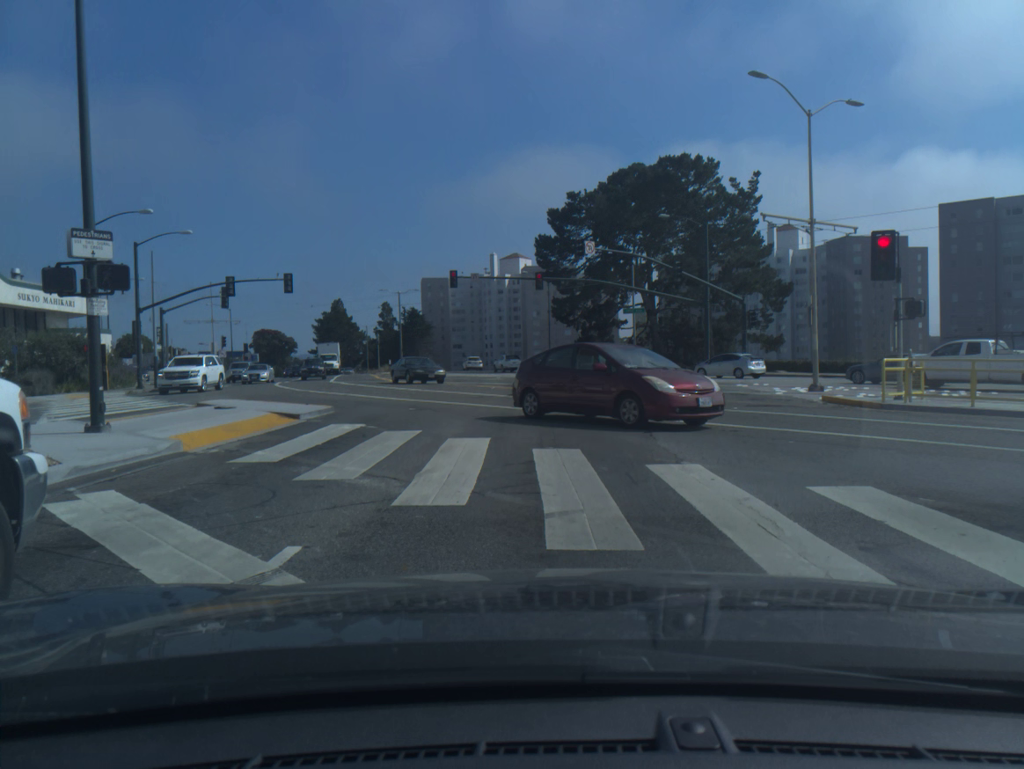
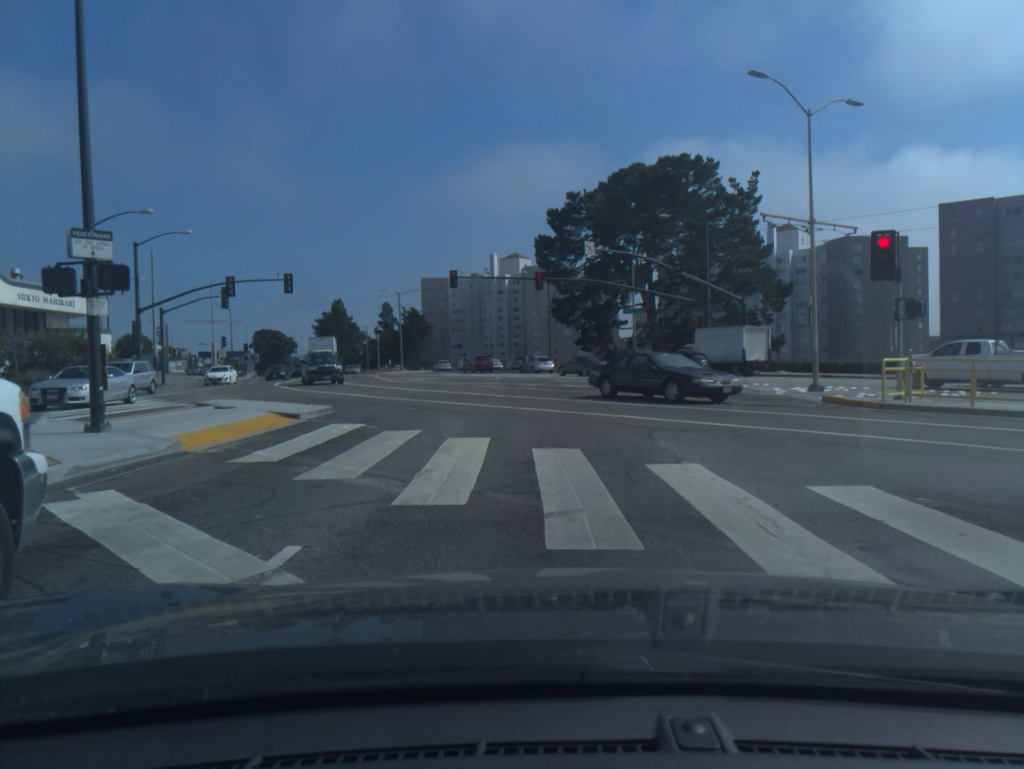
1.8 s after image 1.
(0.0, 0.0) m; 0°
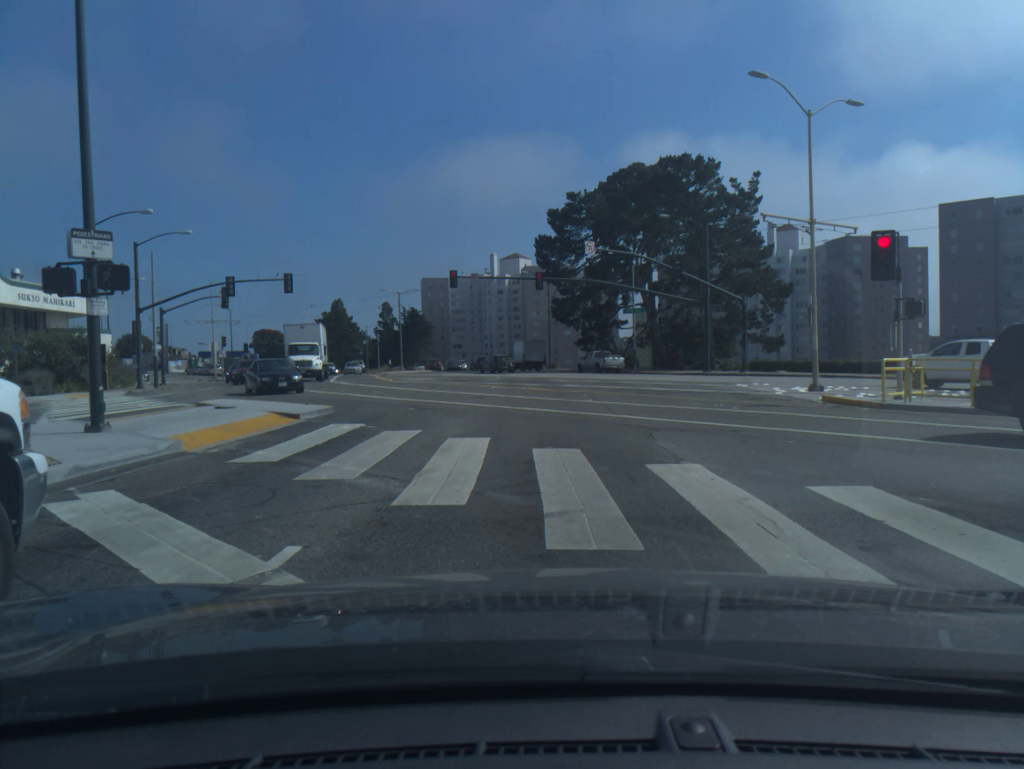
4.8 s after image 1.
(0.0, 0.0) m; 0°
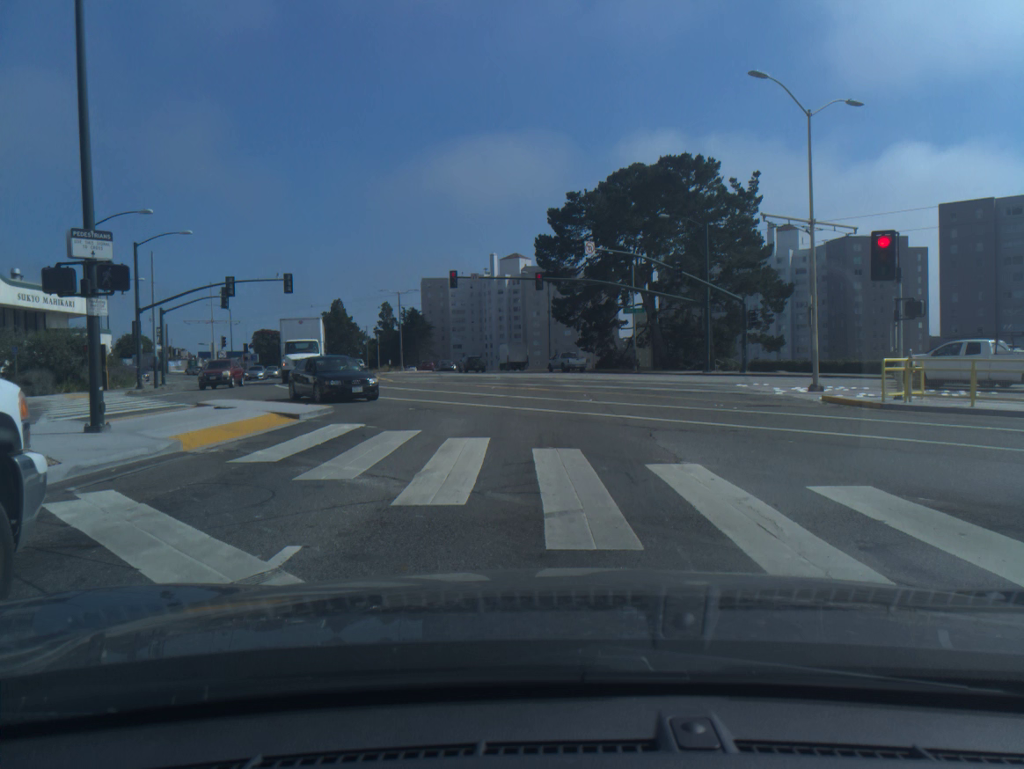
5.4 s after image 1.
(0.0, 0.0) m; 0°
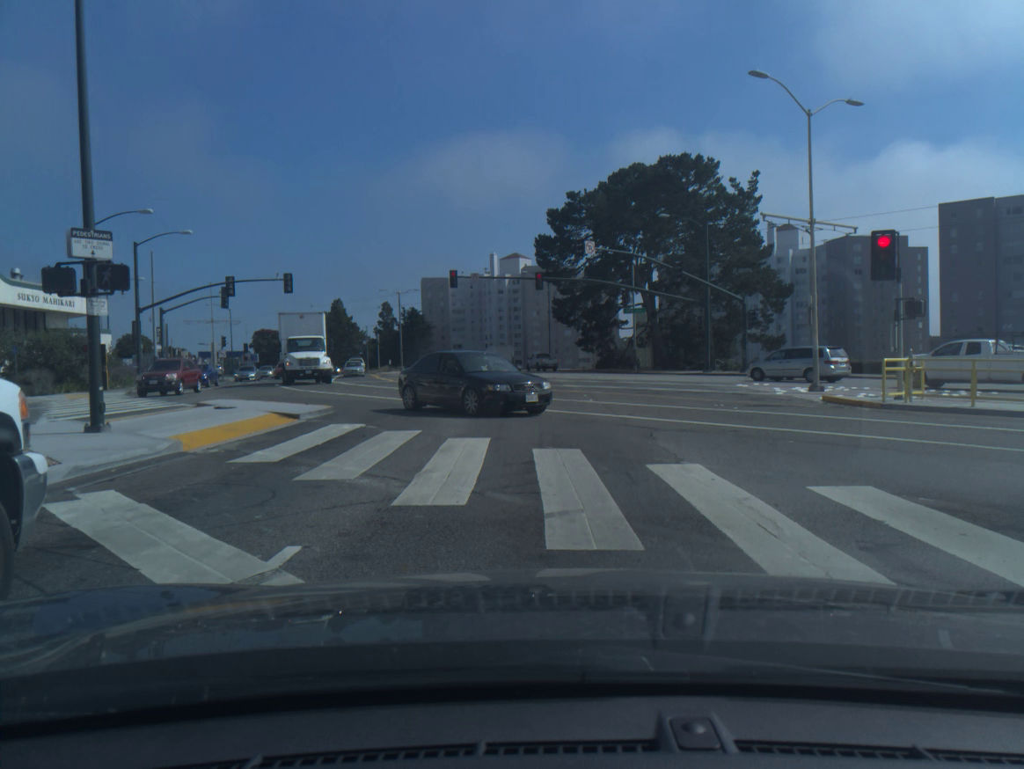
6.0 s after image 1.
(0.0, 0.0) m; 0°
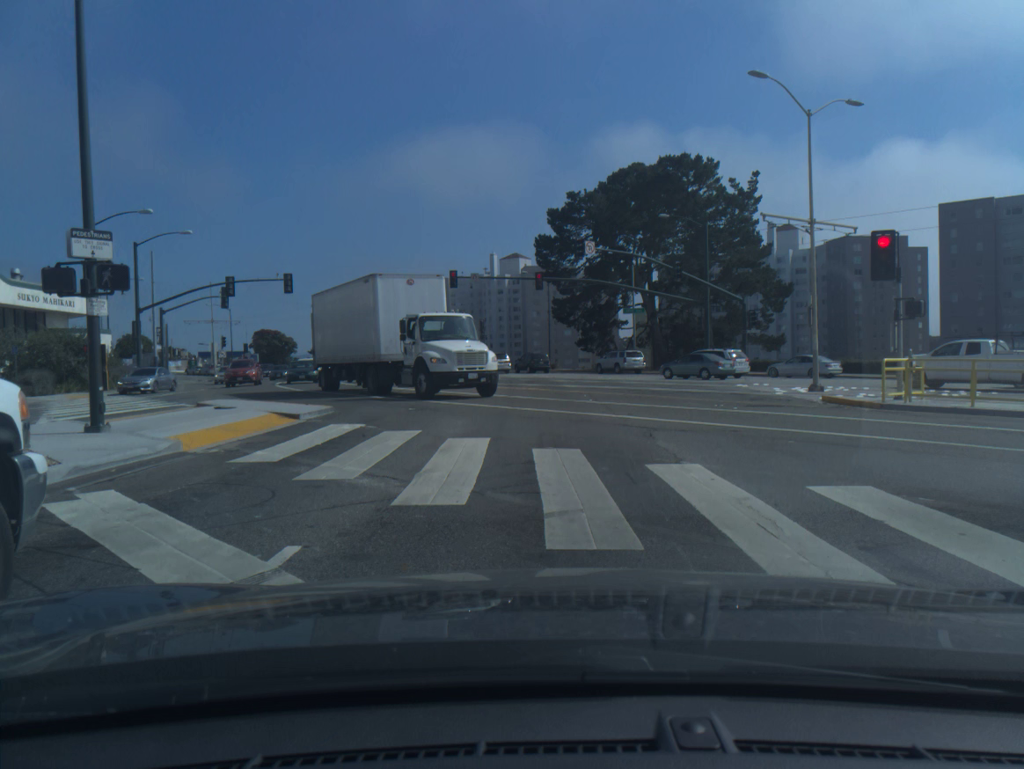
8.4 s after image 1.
(0.0, 0.0) m; 0°
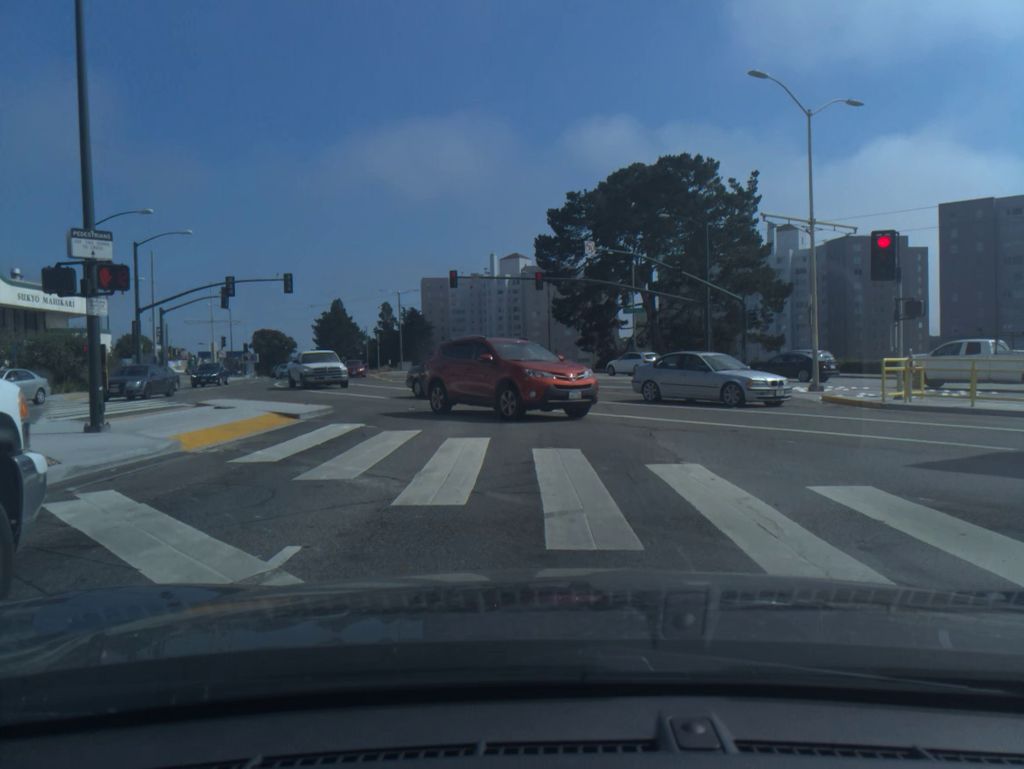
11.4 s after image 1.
(+0.1, 0.0) m; 0°
